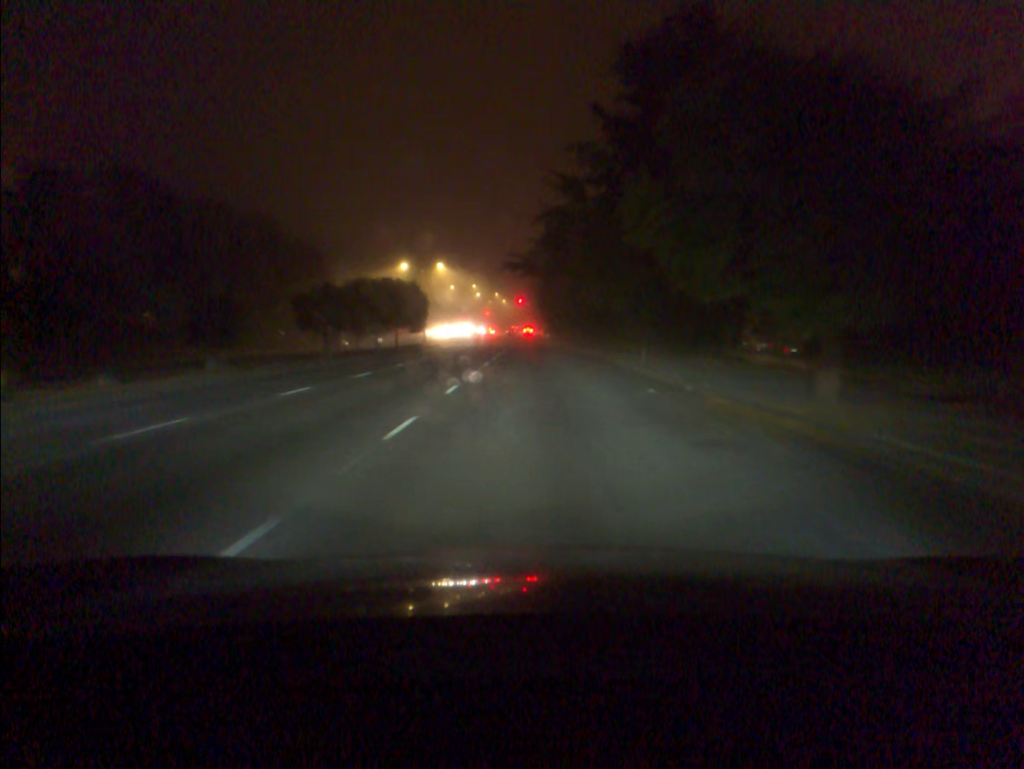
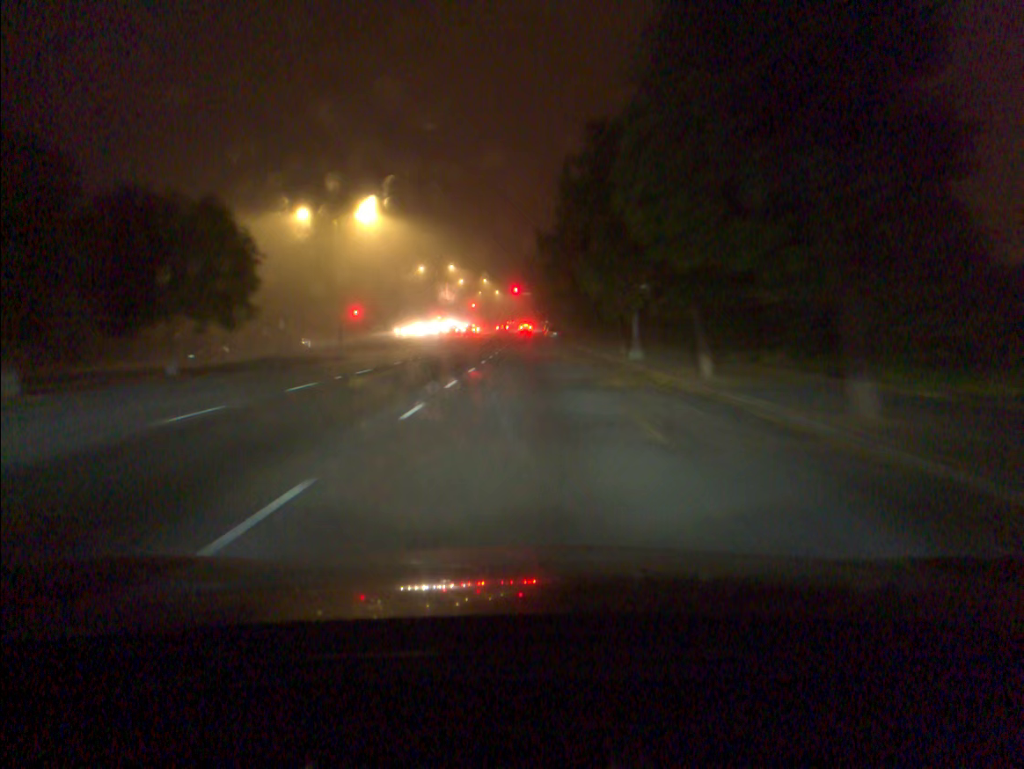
(+0.1, +41.7) m; 0°
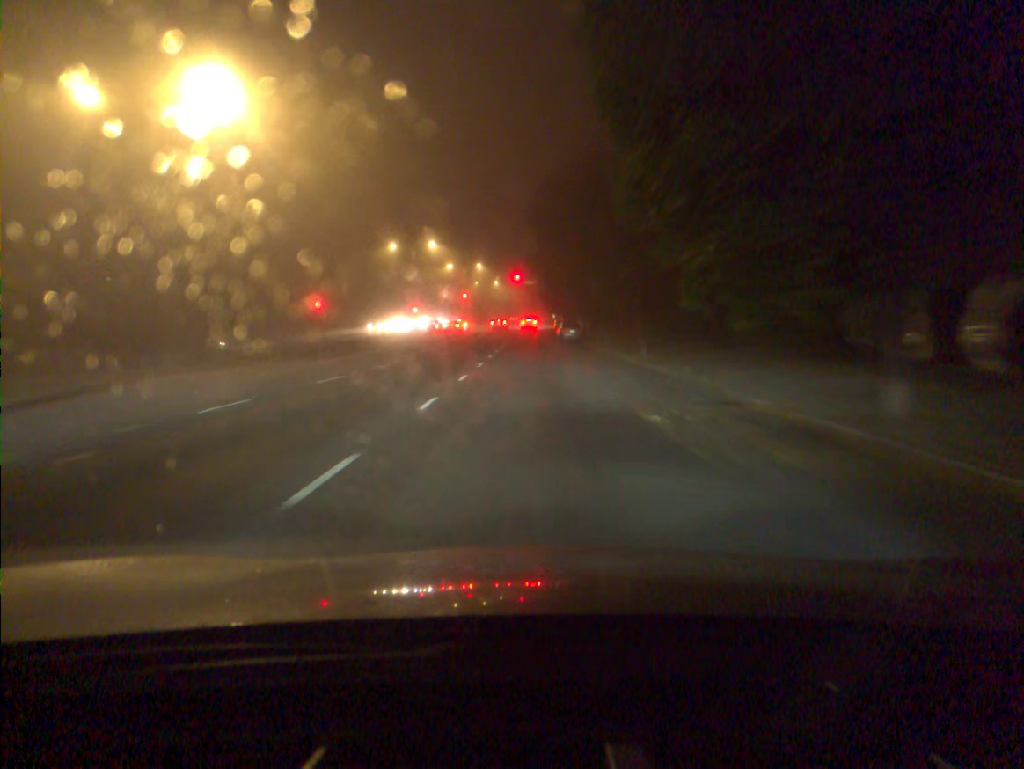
(-0.1, +27.1) m; 0°
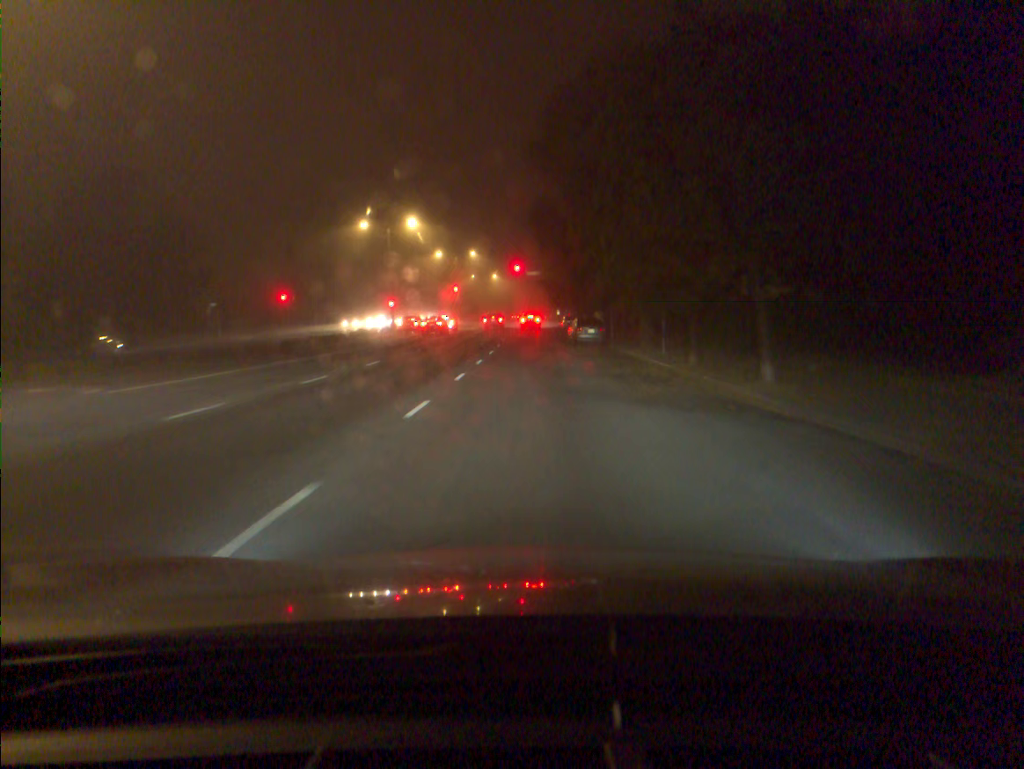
(0.0, +16.2) m; 0°
